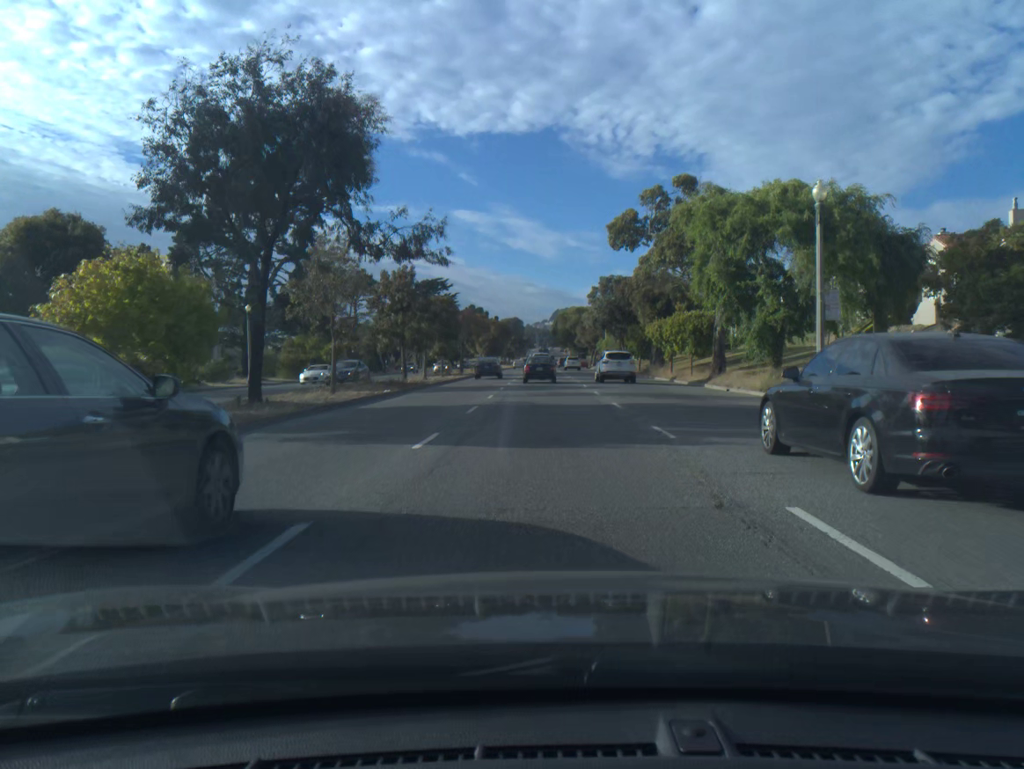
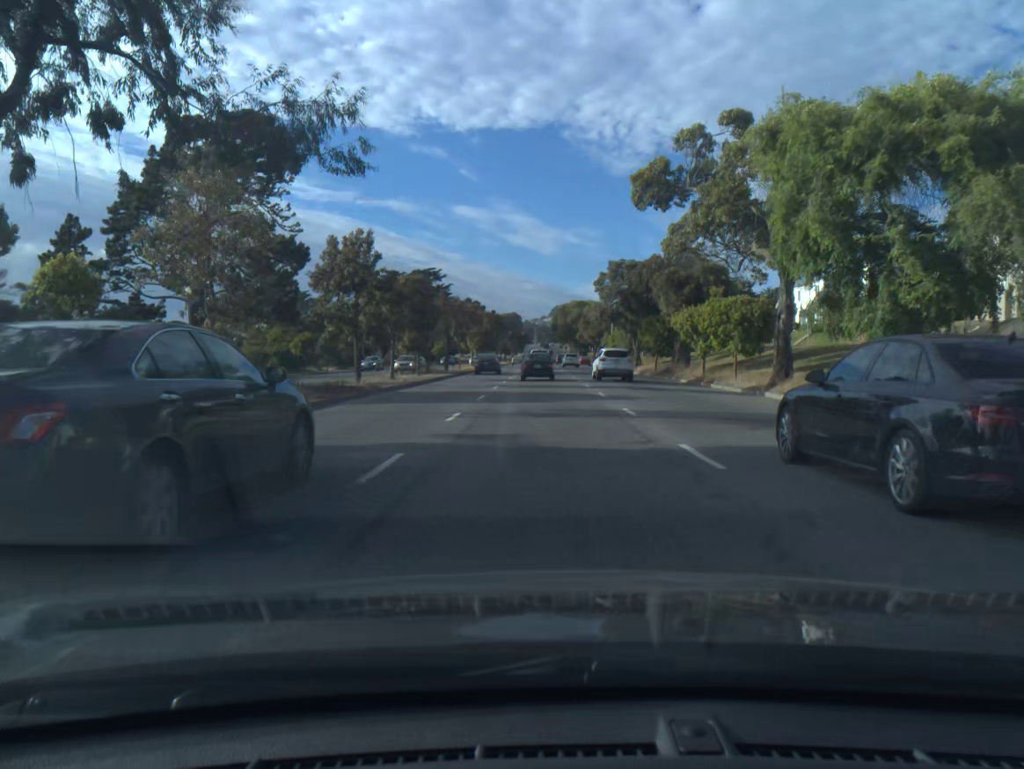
(0.0, +10.5) m; 0°
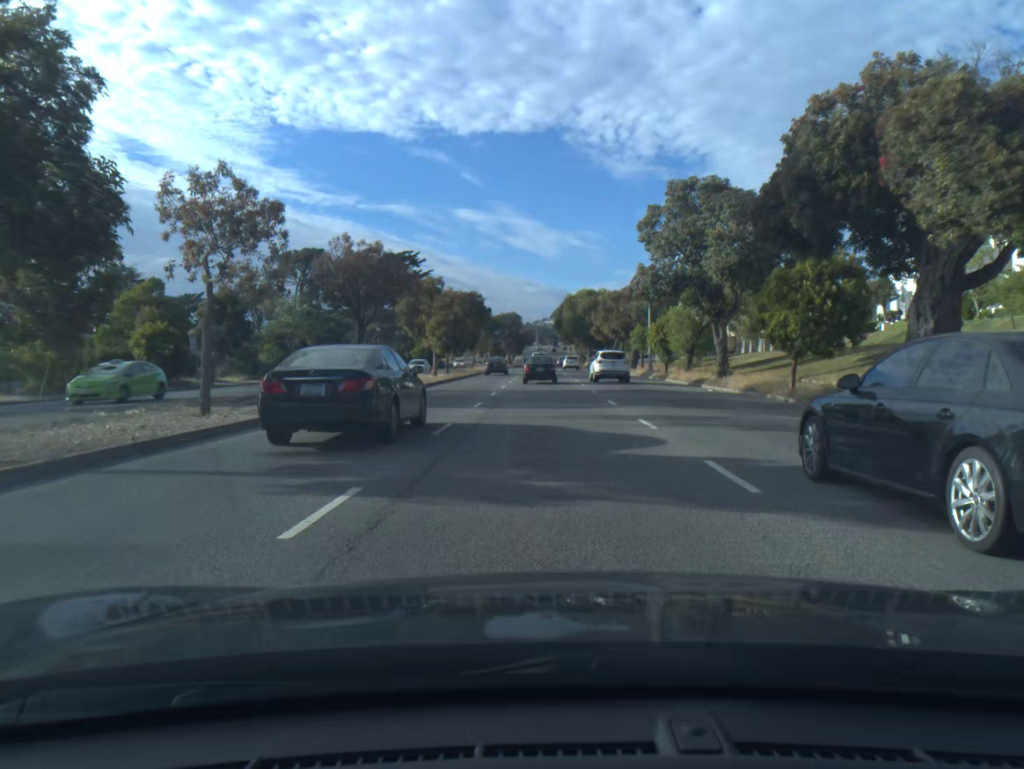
(0.0, +31.0) m; 0°
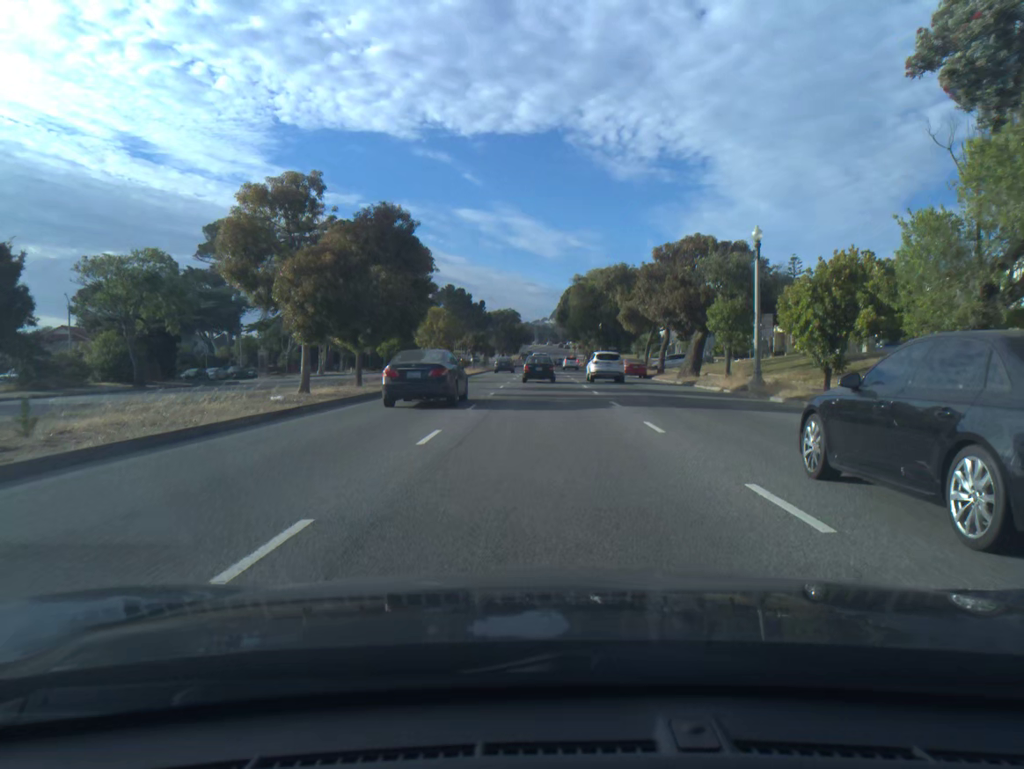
(0.0, +30.3) m; 0°
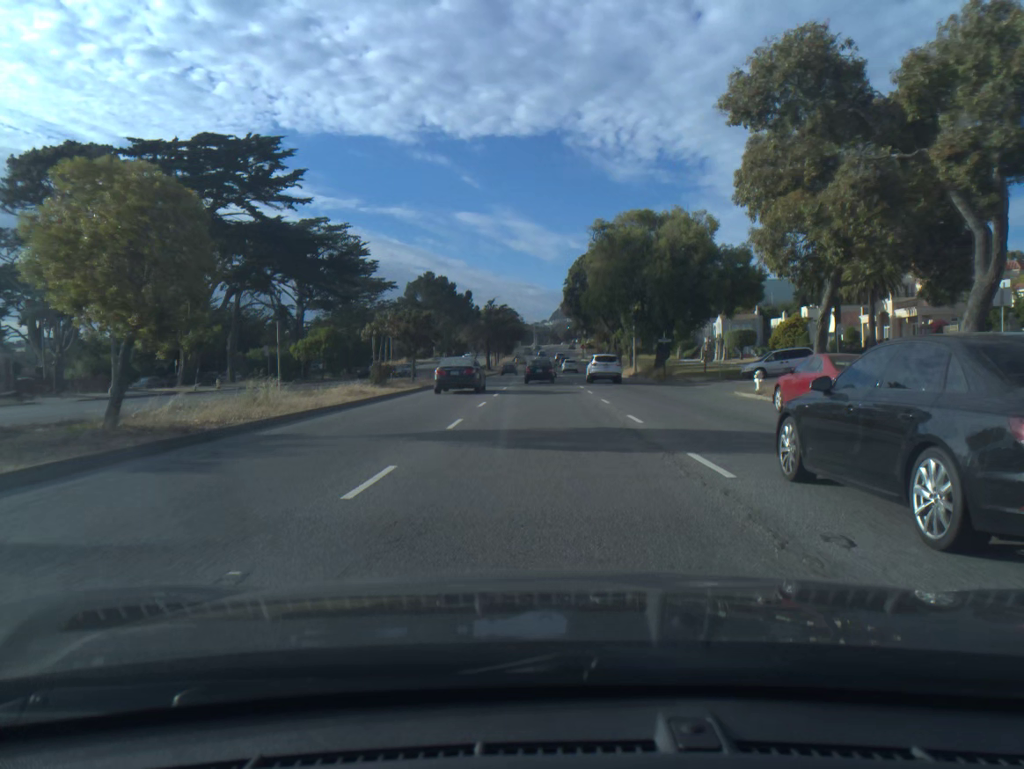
(0.0, +40.5) m; 0°
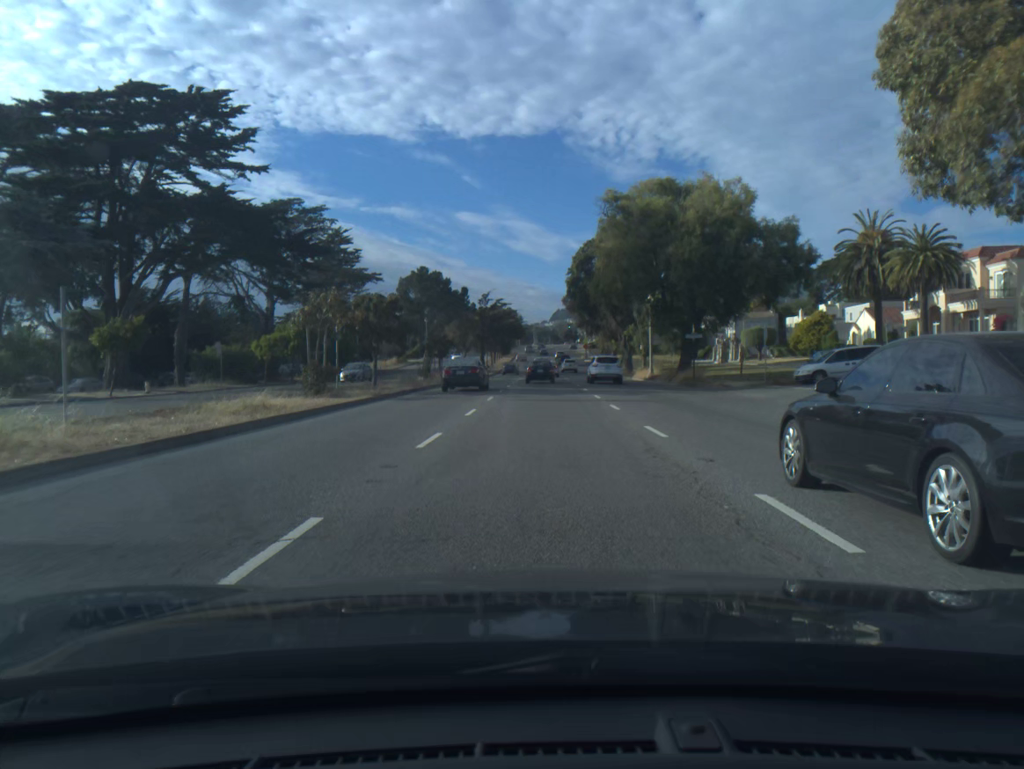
(0.0, +10.5) m; 0°
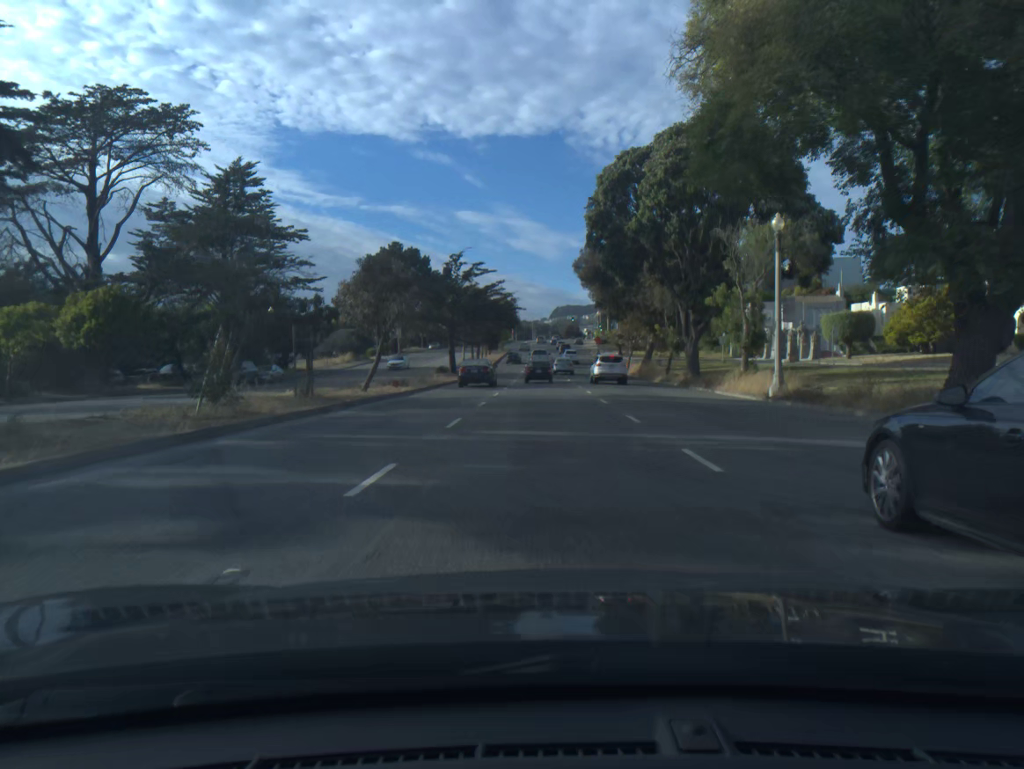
(0.0, +32.4) m; 0°
